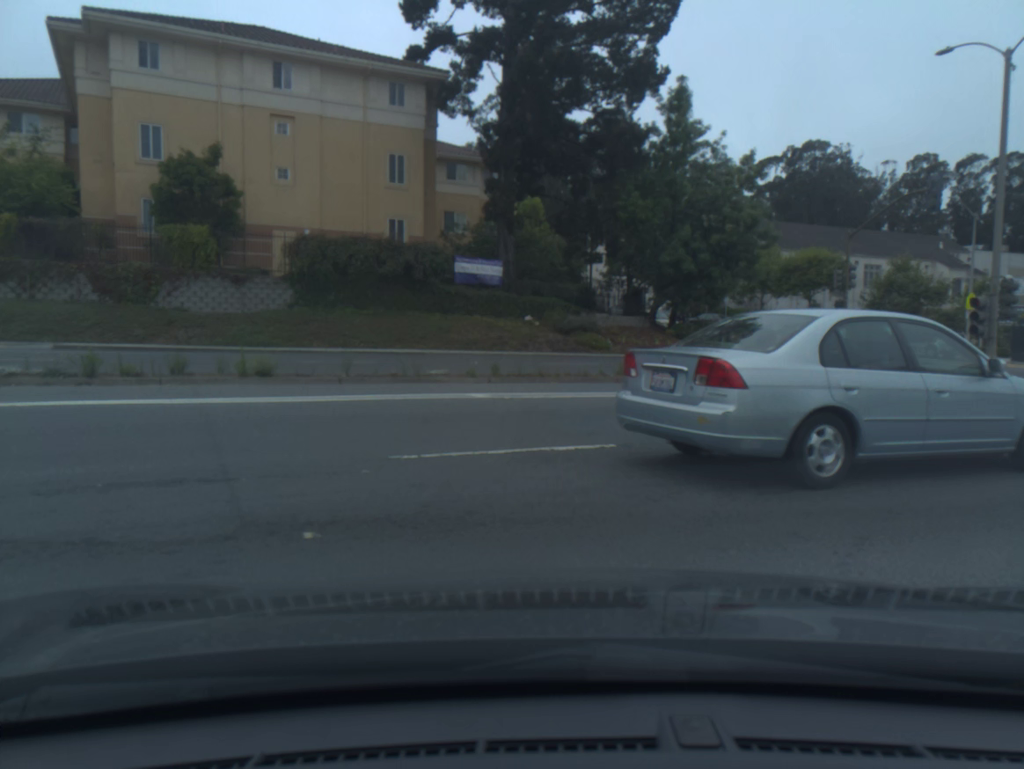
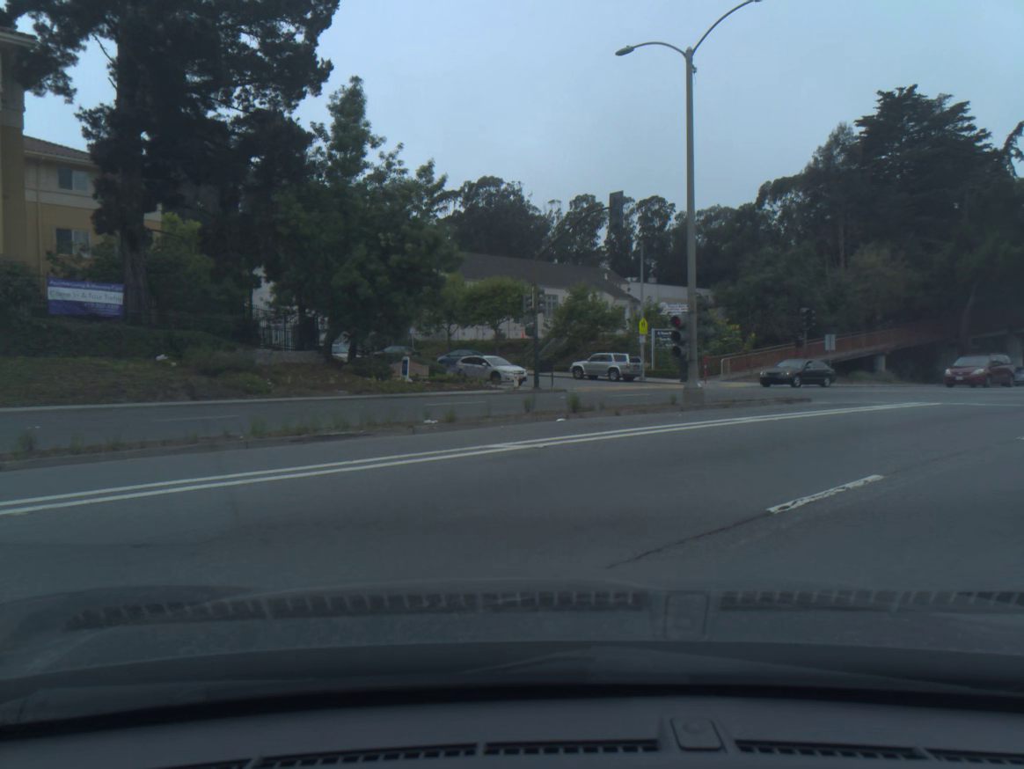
(+1.3, +5.0) m; +38°
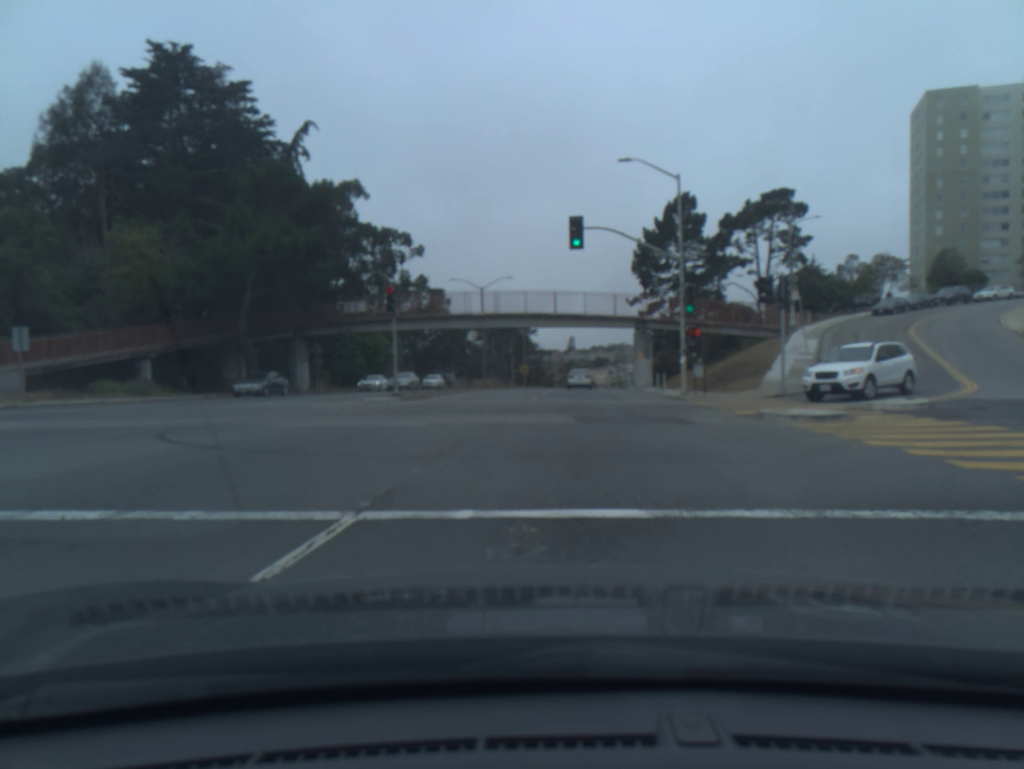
(+6.1, +13.7) m; +30°
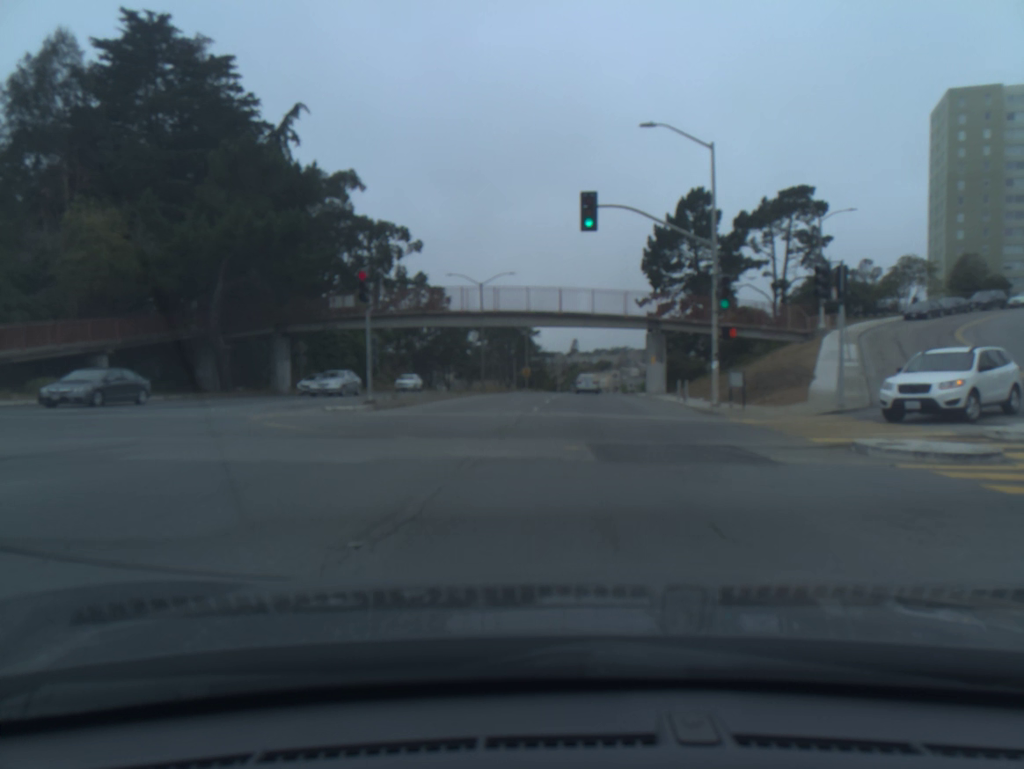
(0.0, +5.2) m; 0°
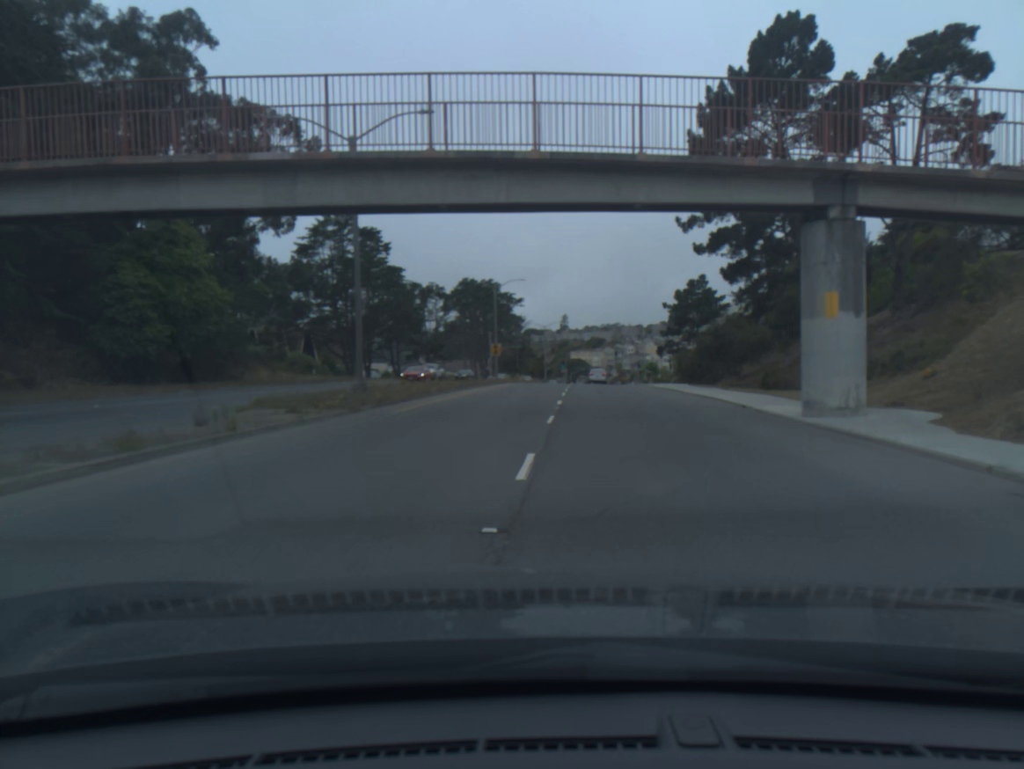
(+1.3, +36.9) m; +1°
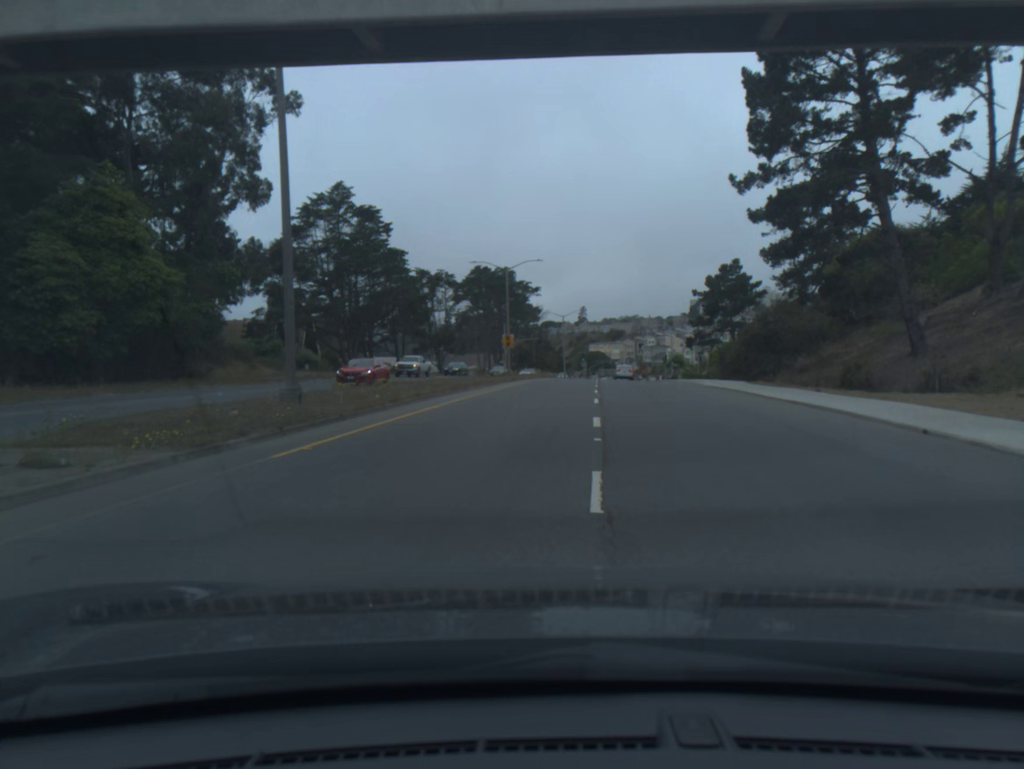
(-0.1, +9.4) m; -1°
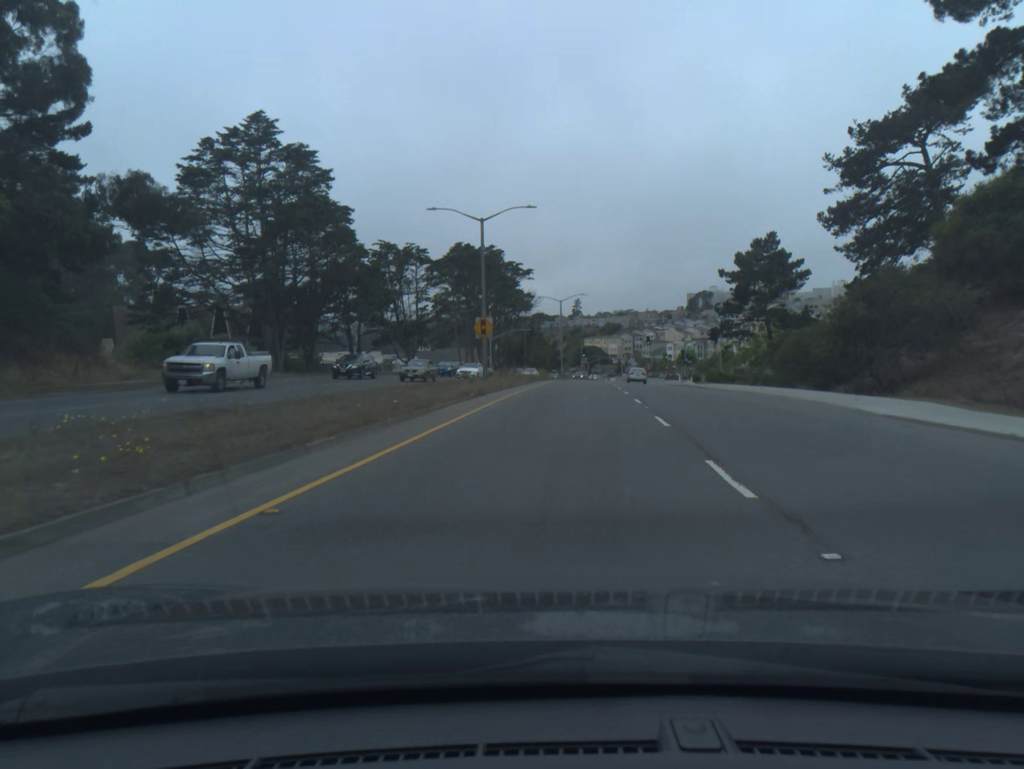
(+0.1, +20.4) m; +1°
